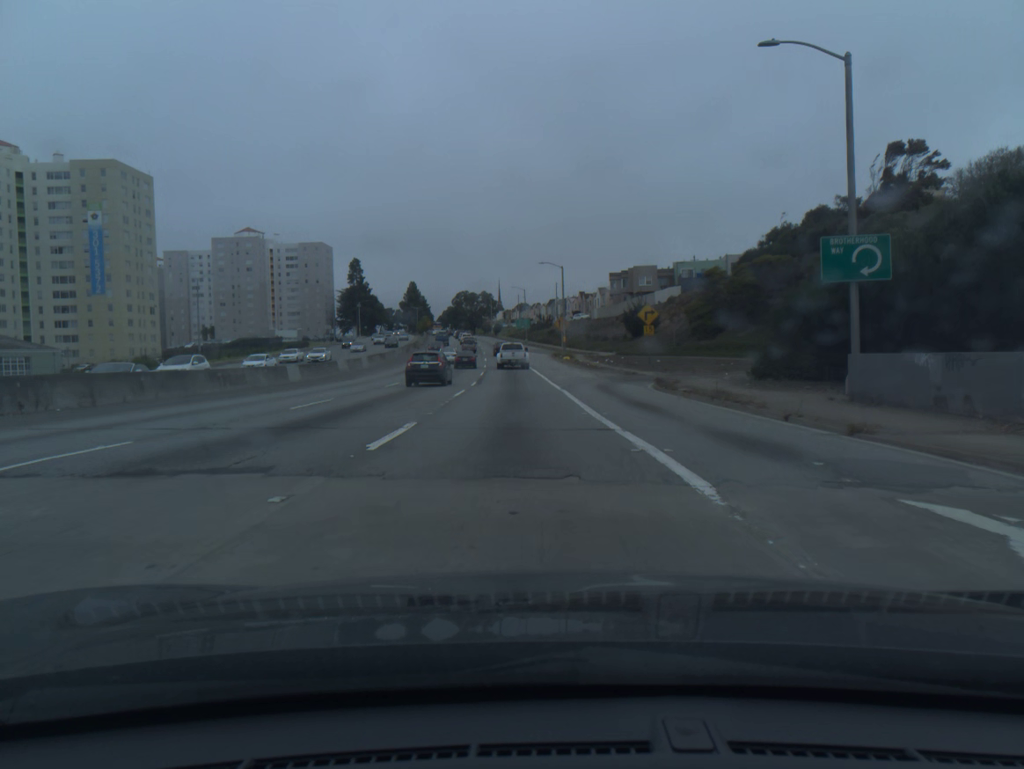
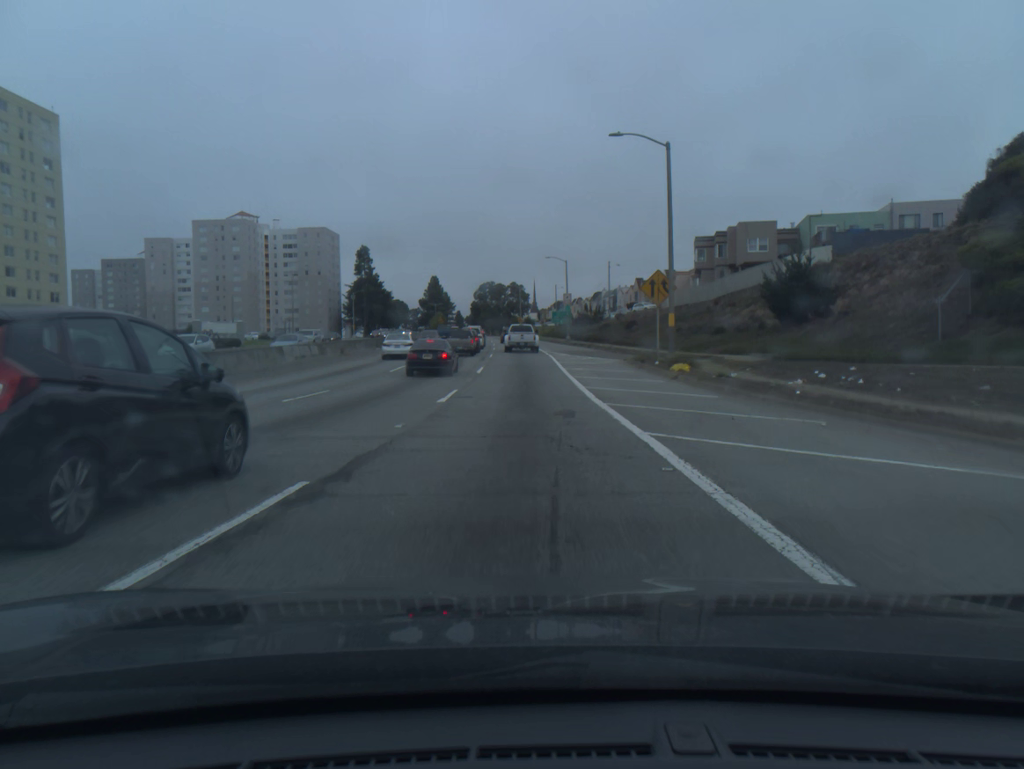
(-1.1, +46.2) m; -2°
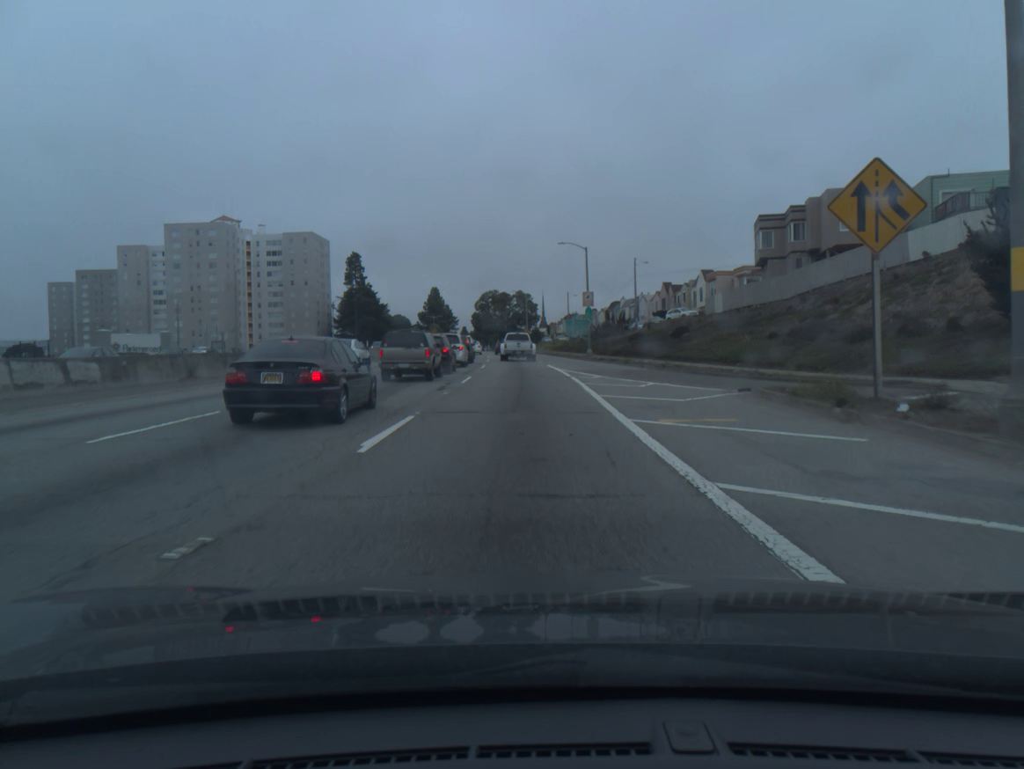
(-0.1, +22.5) m; -1°
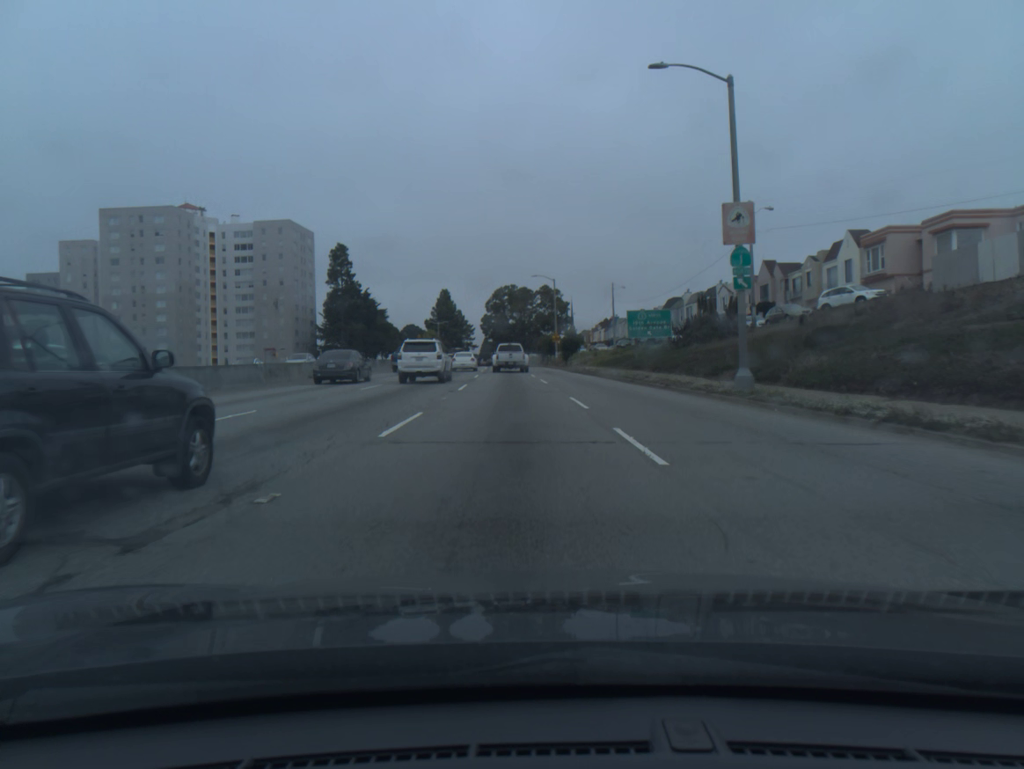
(-0.6, +42.8) m; -2°
